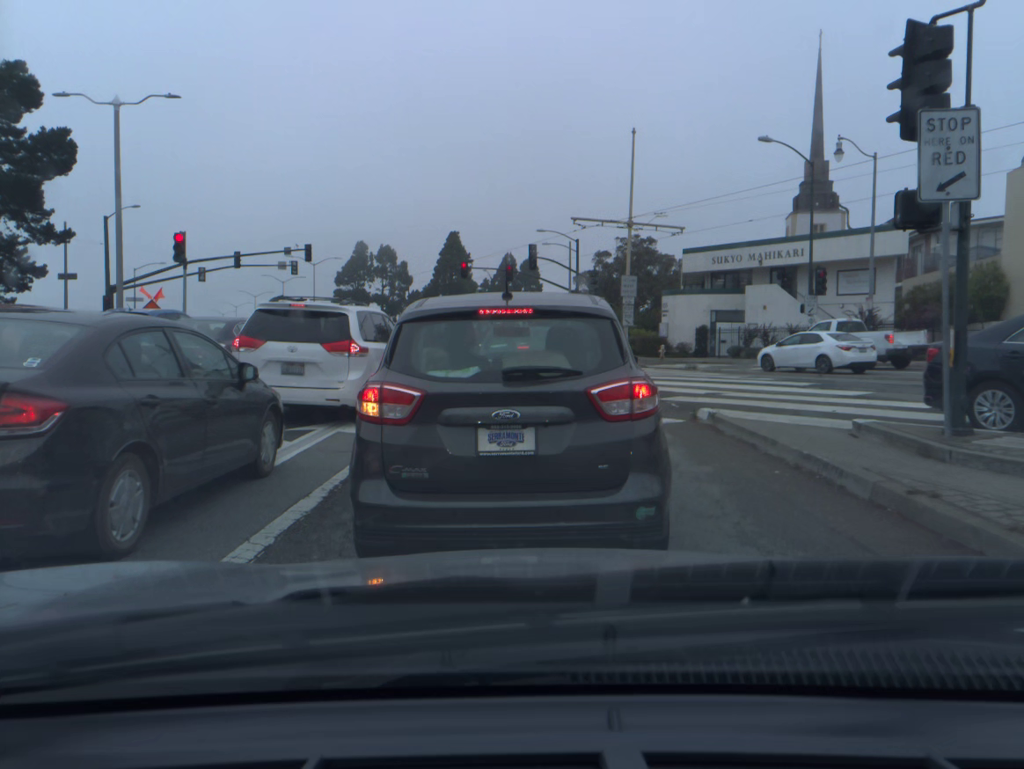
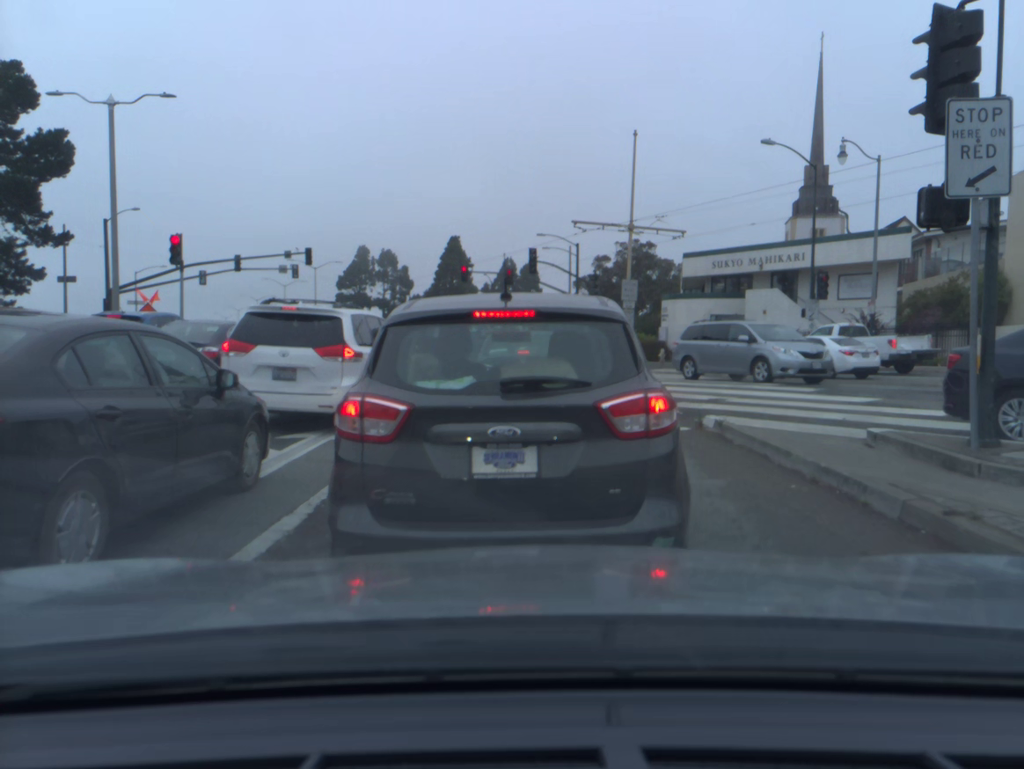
(0.0, +0.5) m; 0°
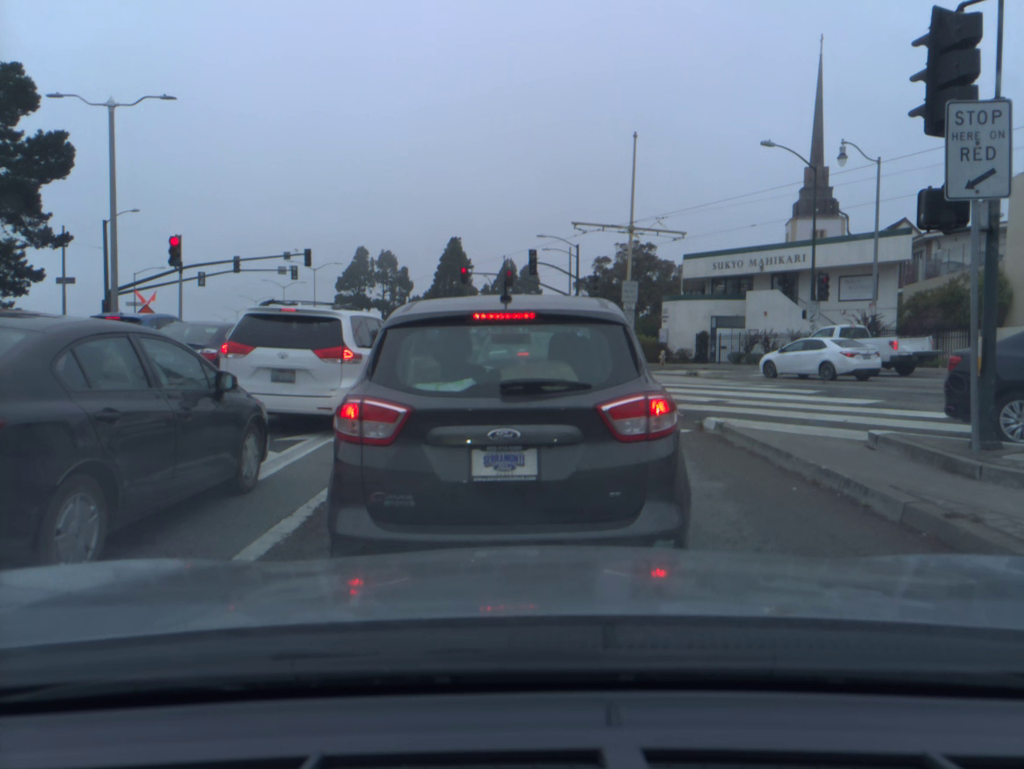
(0.0, 0.0) m; 0°
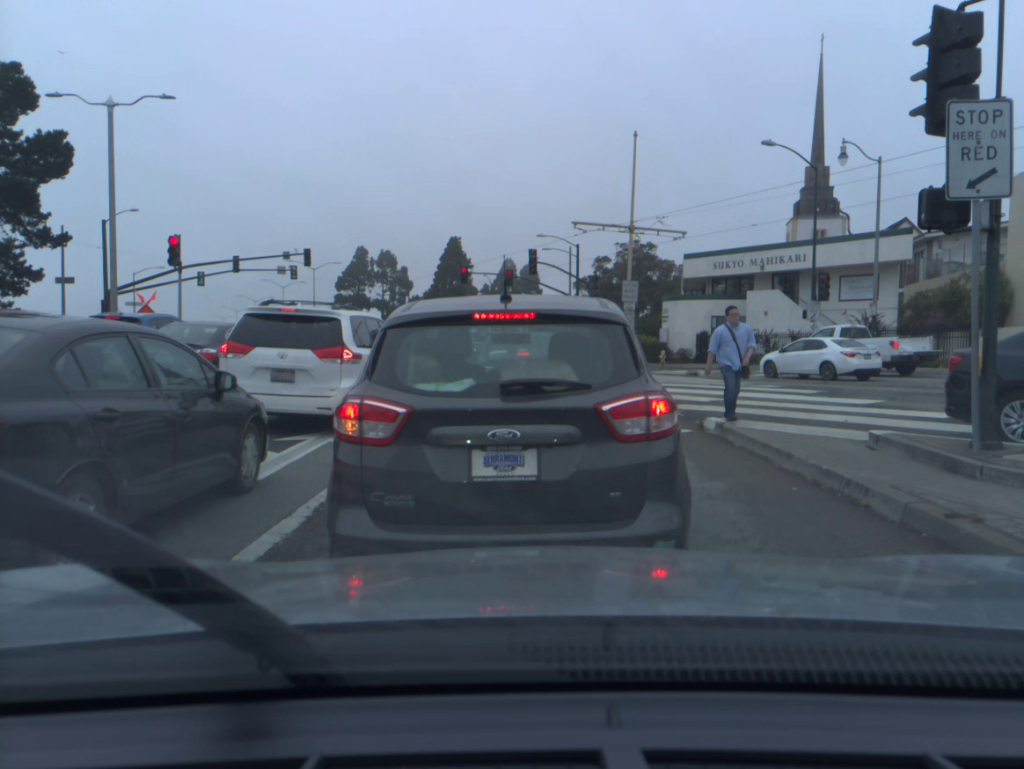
(0.0, 0.0) m; 0°
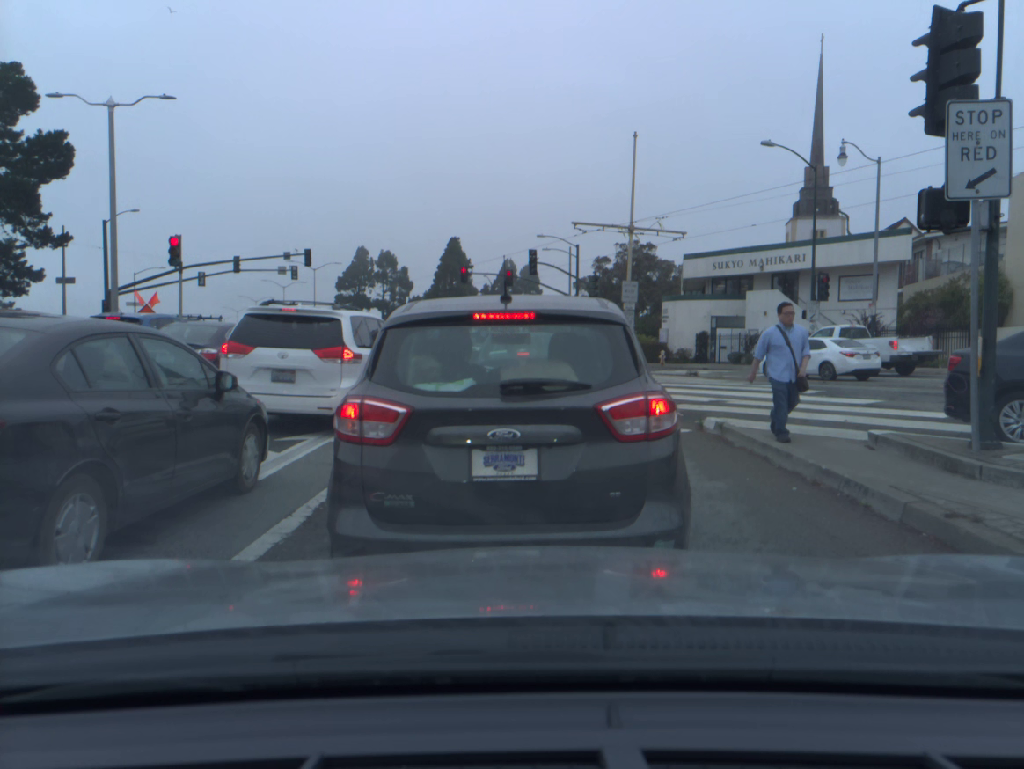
(0.0, 0.0) m; 0°
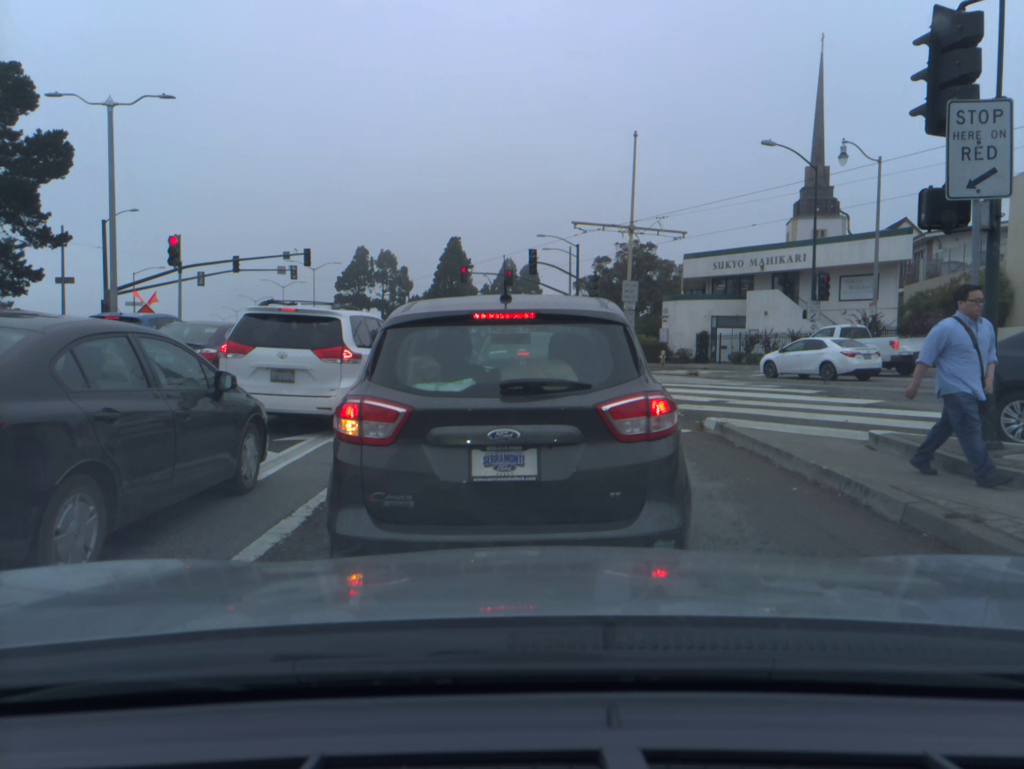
(0.0, 0.0) m; 0°
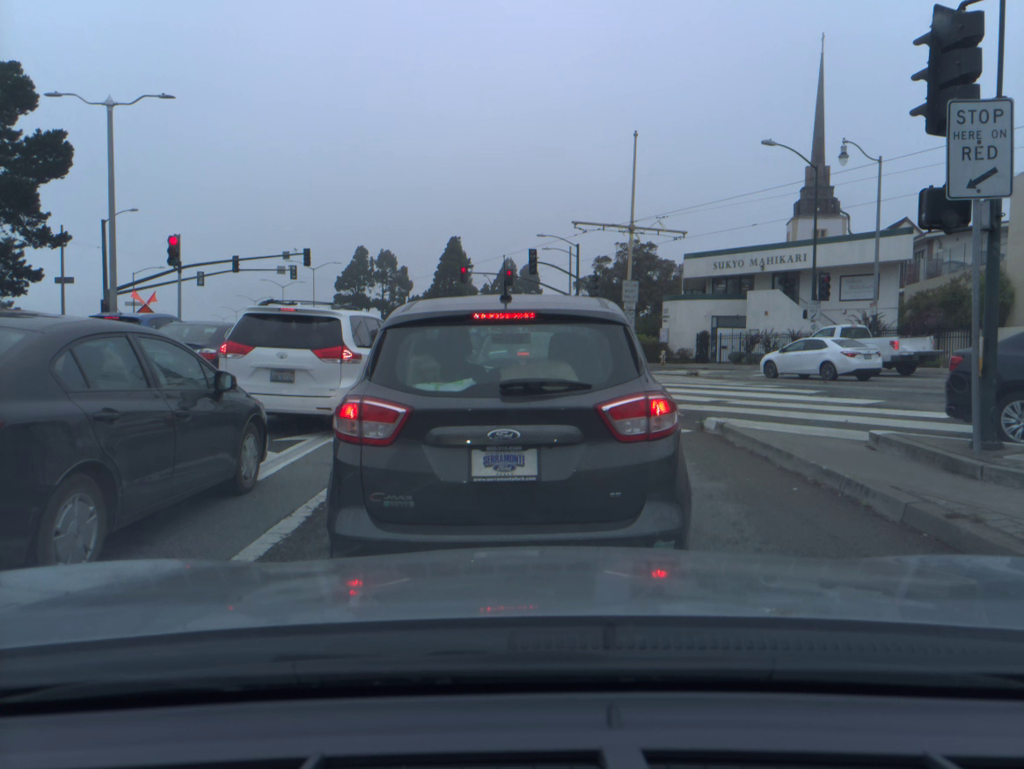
(0.0, 0.0) m; 0°
